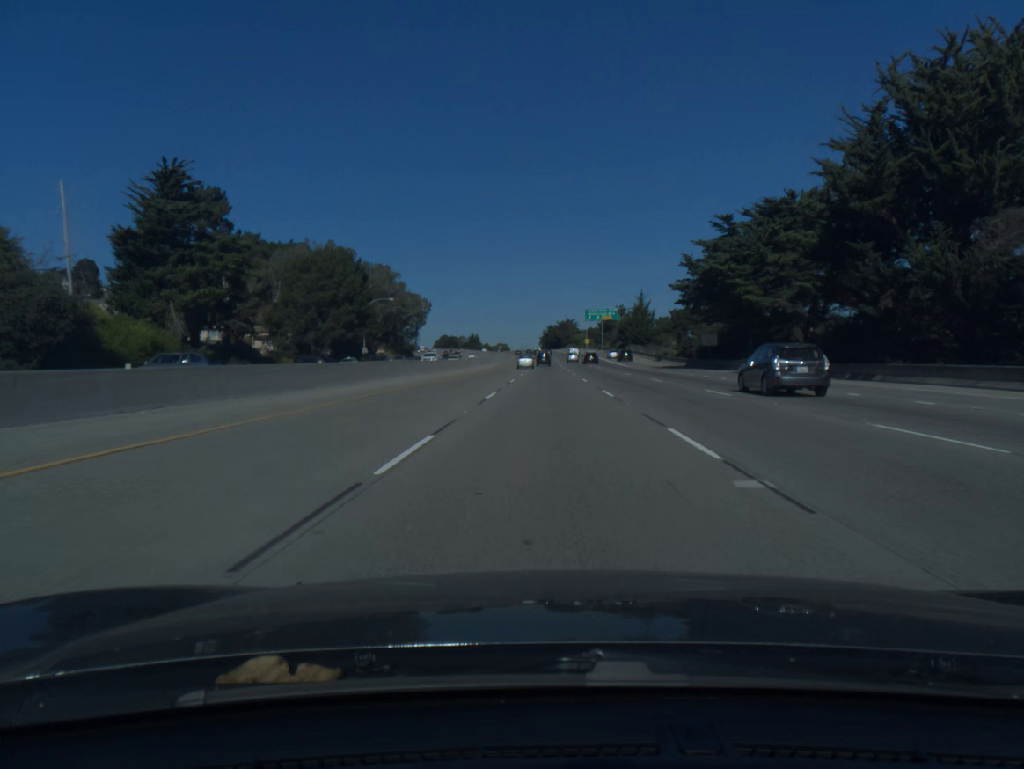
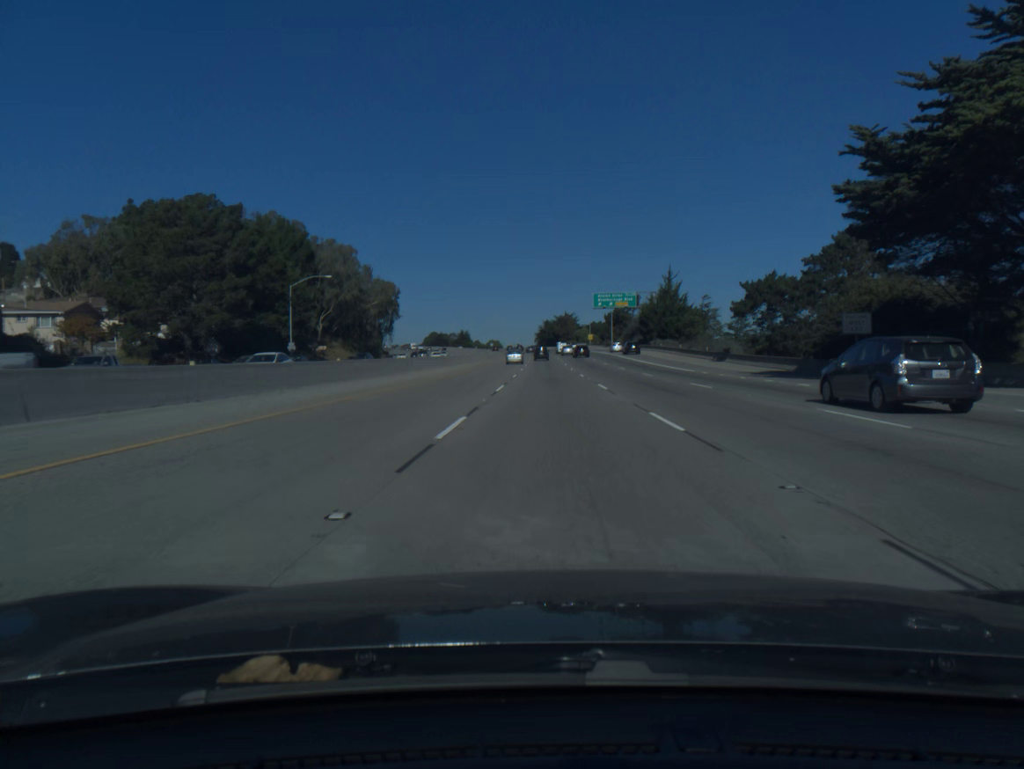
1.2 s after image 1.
(0.0, +40.7) m; 0°
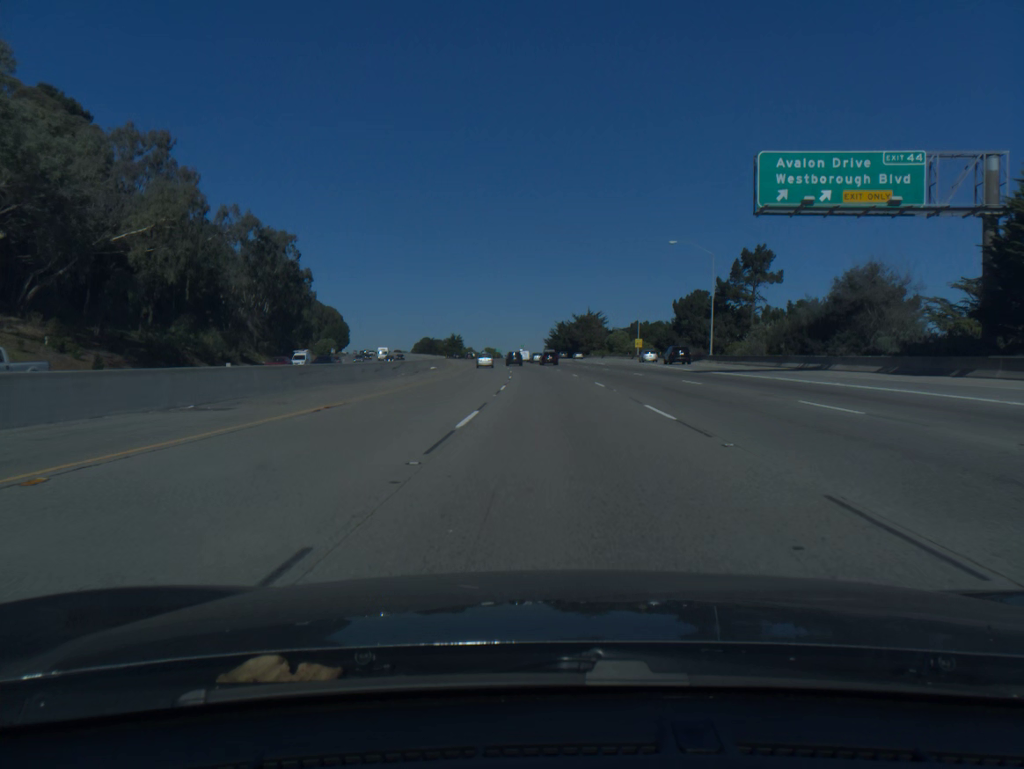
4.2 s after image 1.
(+0.1, +100.3) m; -1°
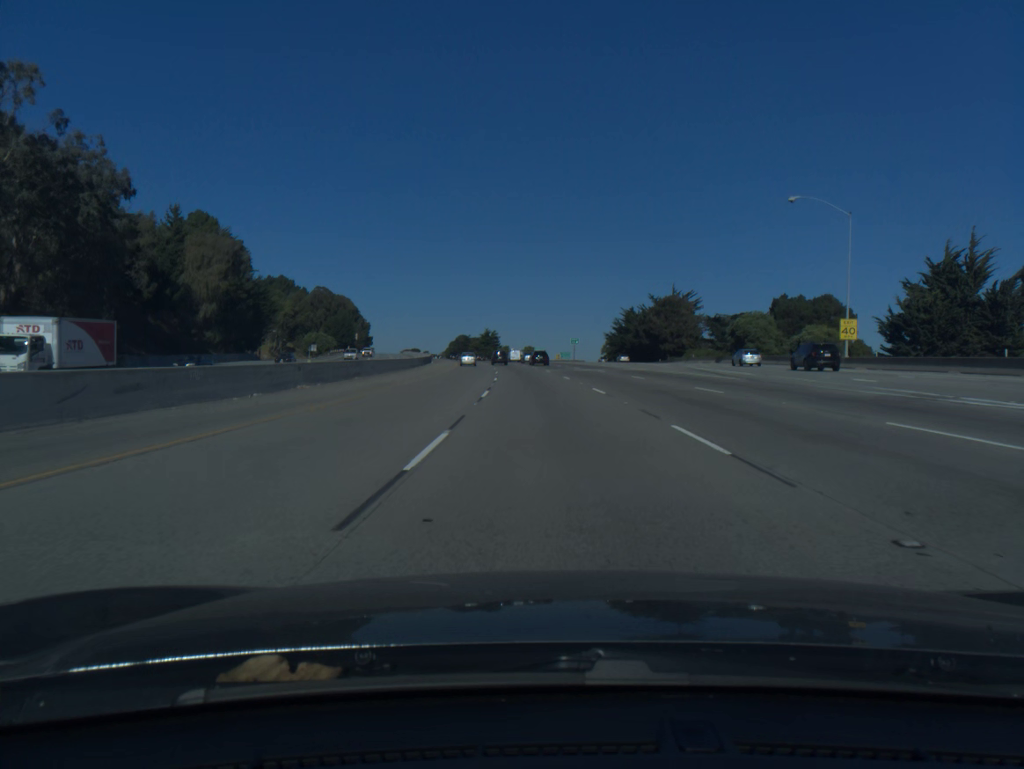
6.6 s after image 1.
(-1.8, +77.6) m; -4°
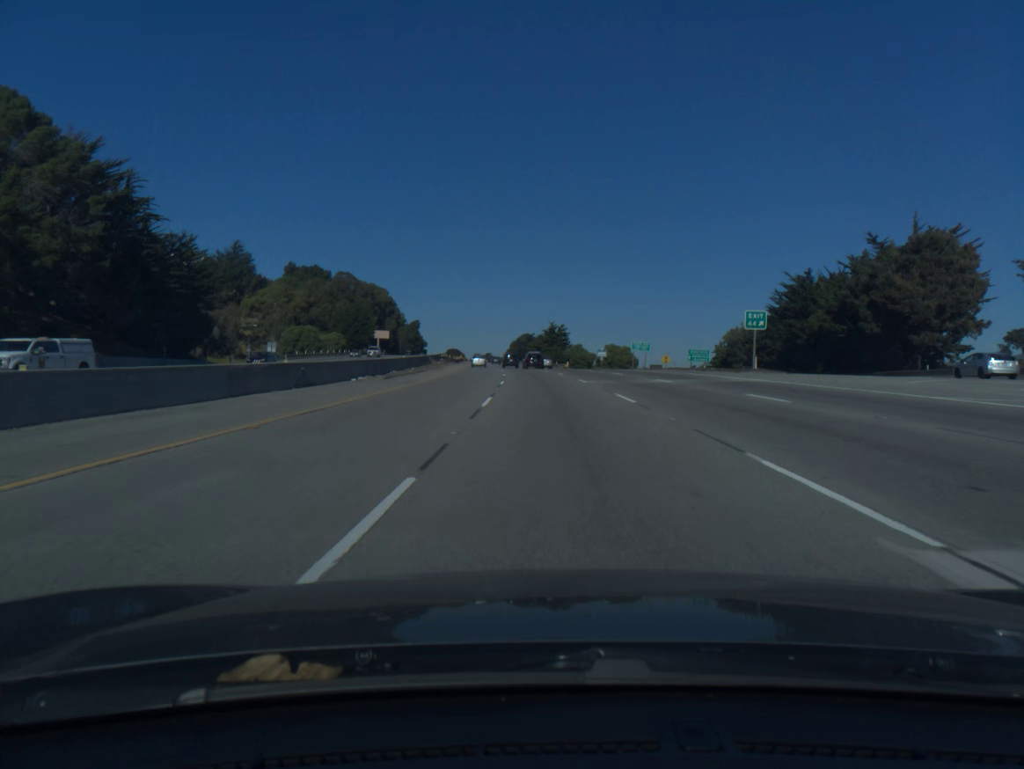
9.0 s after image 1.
(-3.5, +77.4) m; -5°
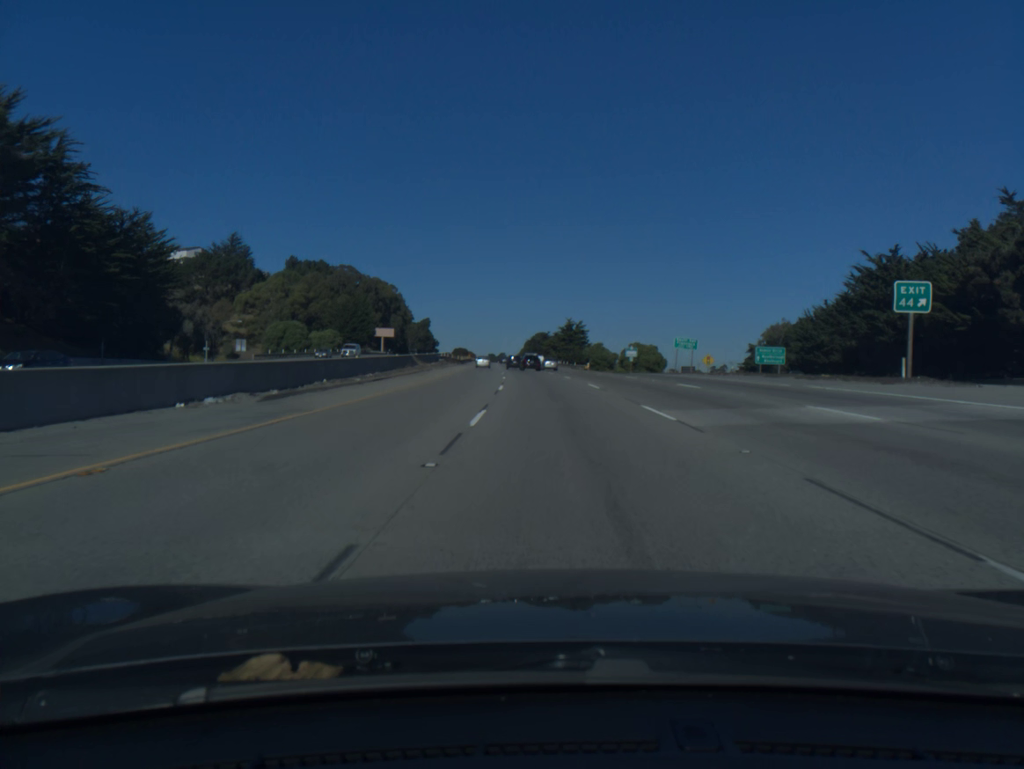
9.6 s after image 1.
(-0.2, +19.5) m; -1°
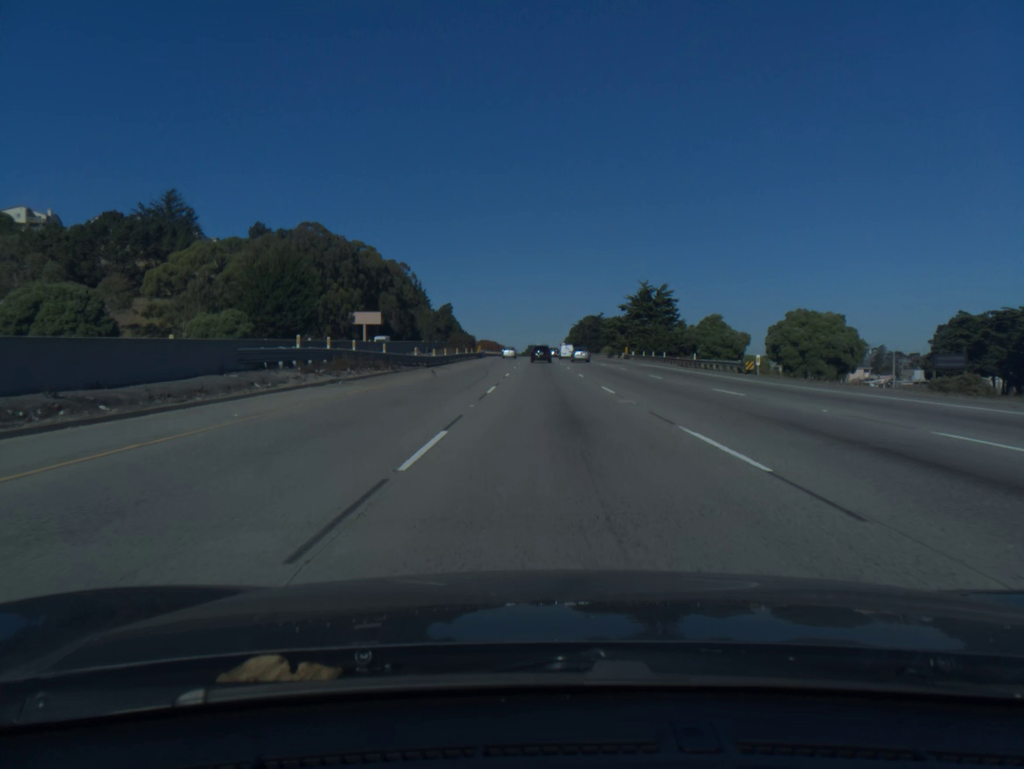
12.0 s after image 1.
(-2.6, +78.8) m; -3°
